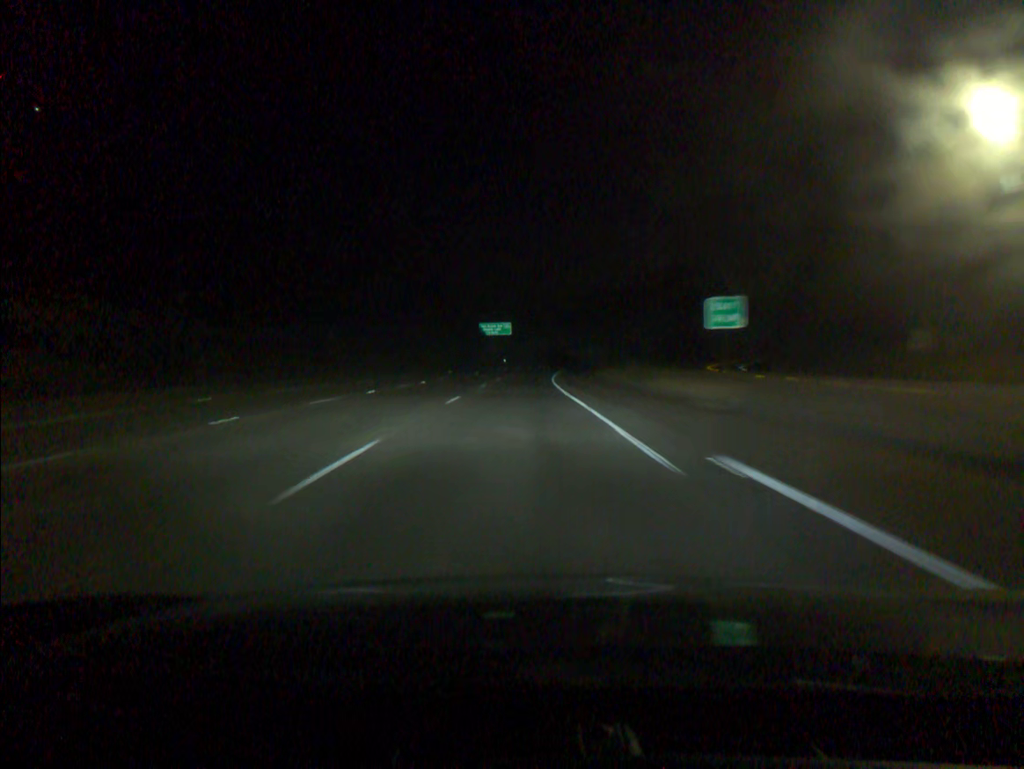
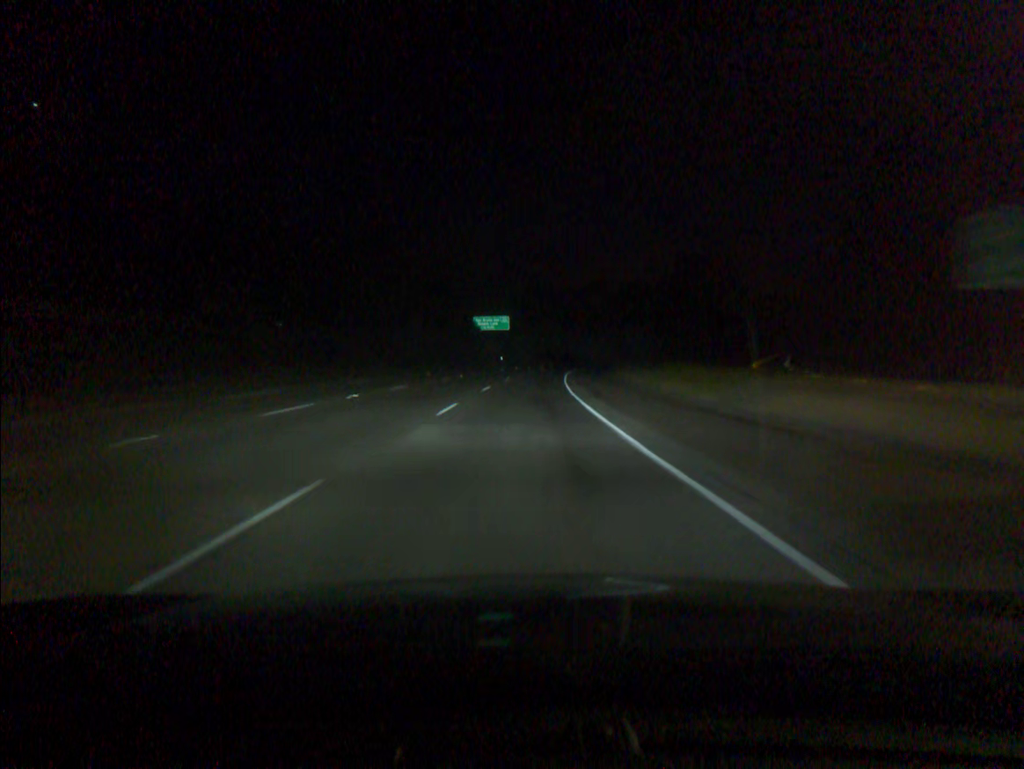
(0.0, +18.4) m; 0°
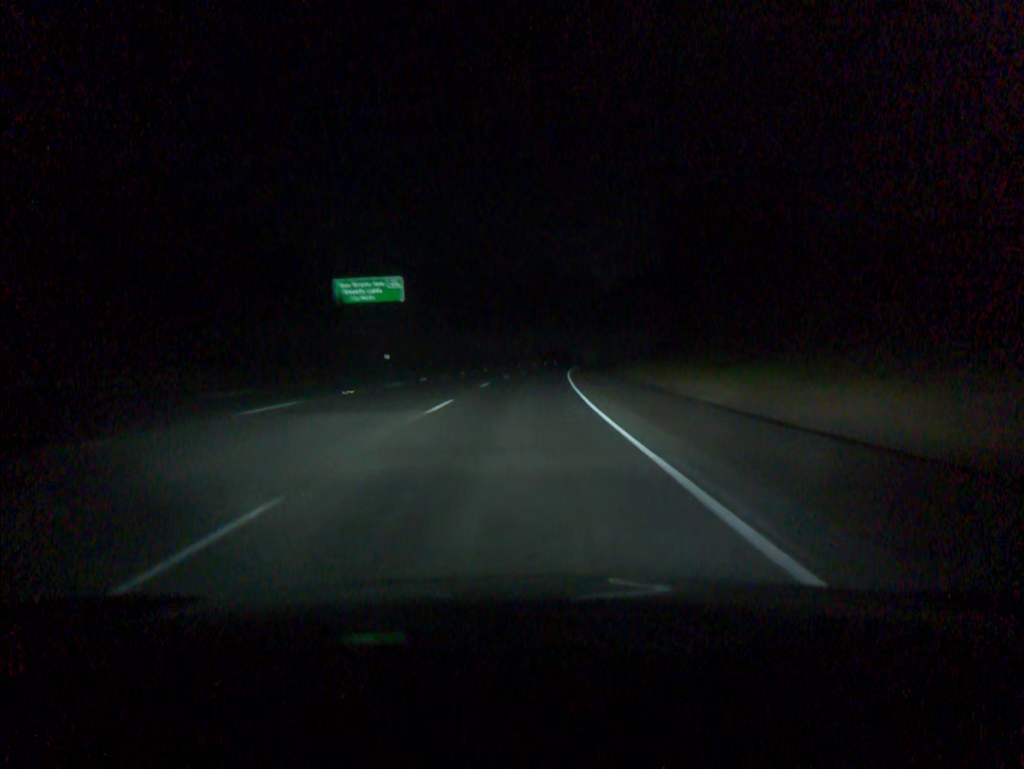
(+2.9, +73.6) m; +5°
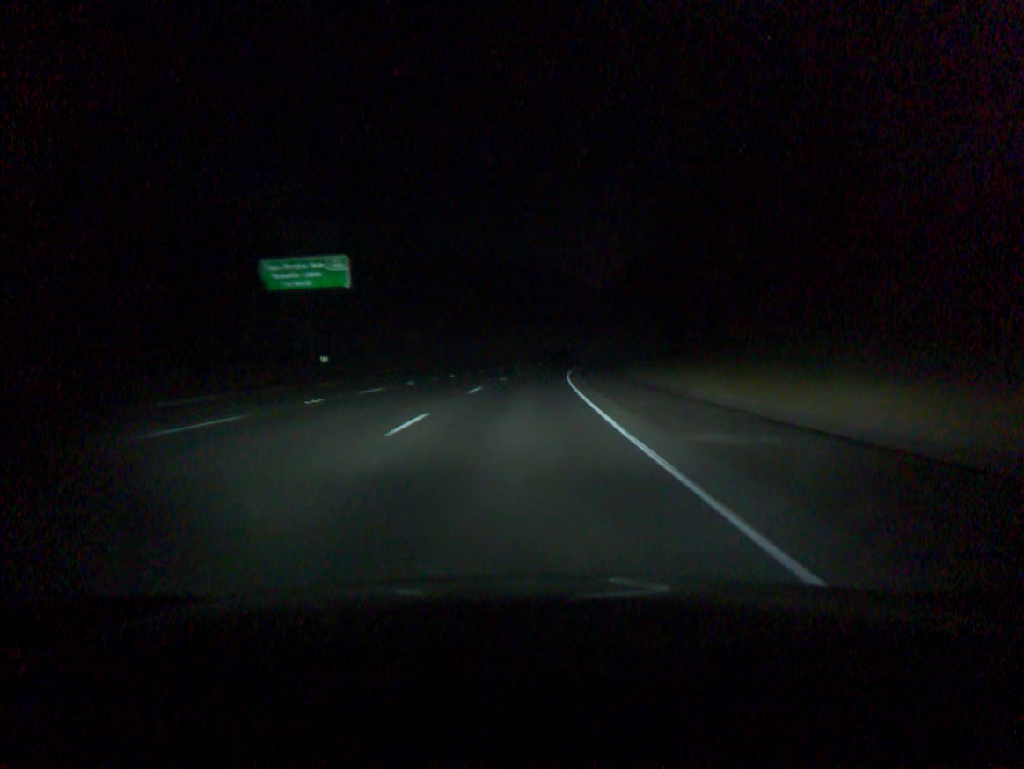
(+0.2, +18.5) m; +1°
